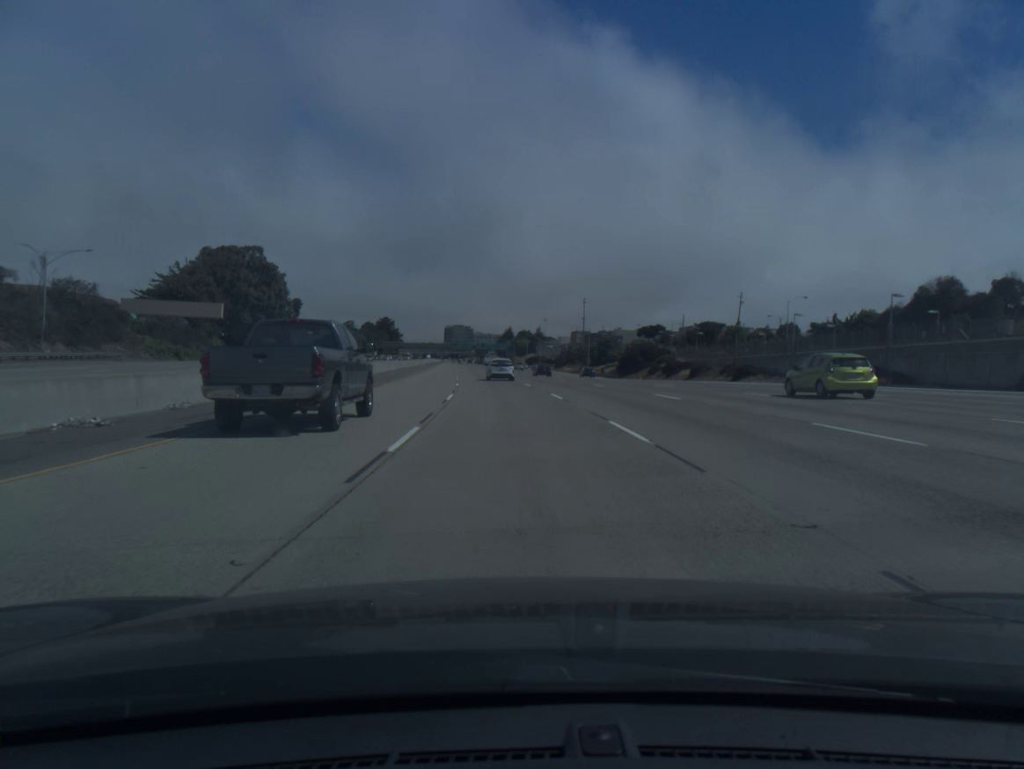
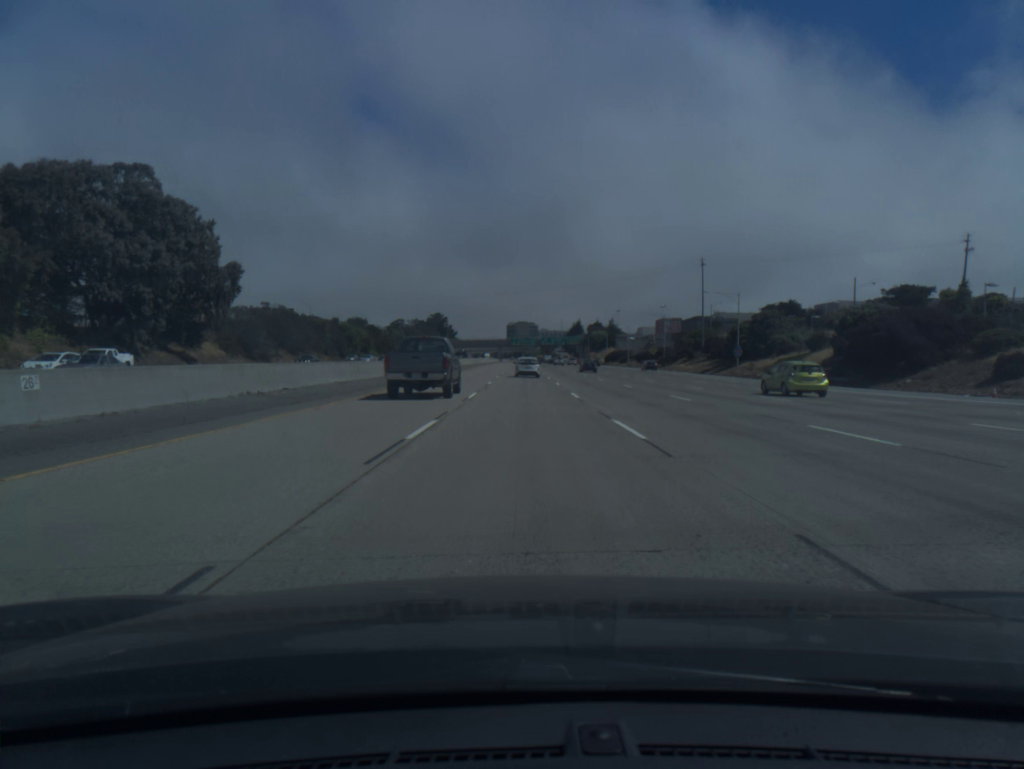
(-3.5, +70.1) m; -5°
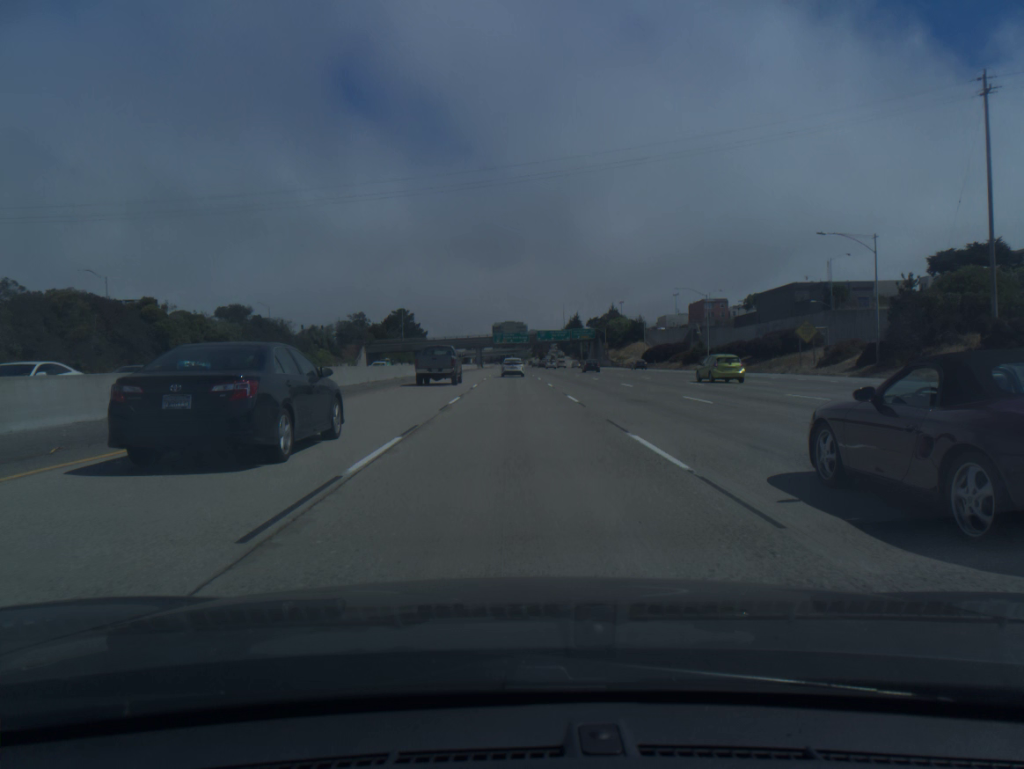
(+0.5, +89.1) m; +1°
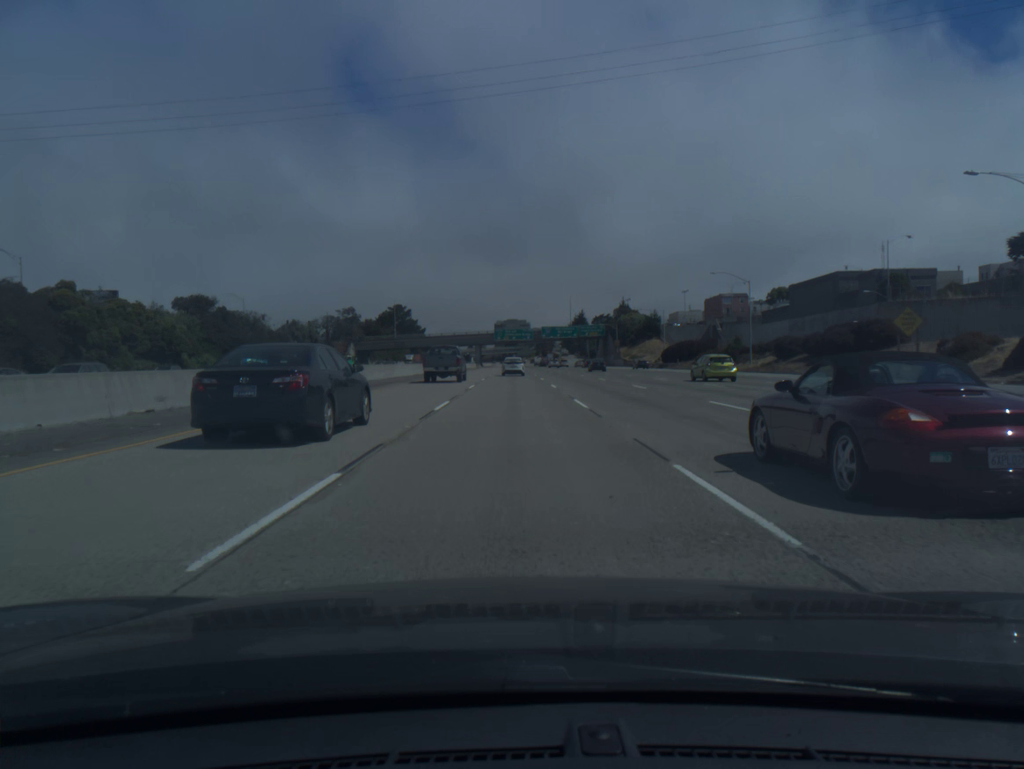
(0.0, +17.9) m; 0°
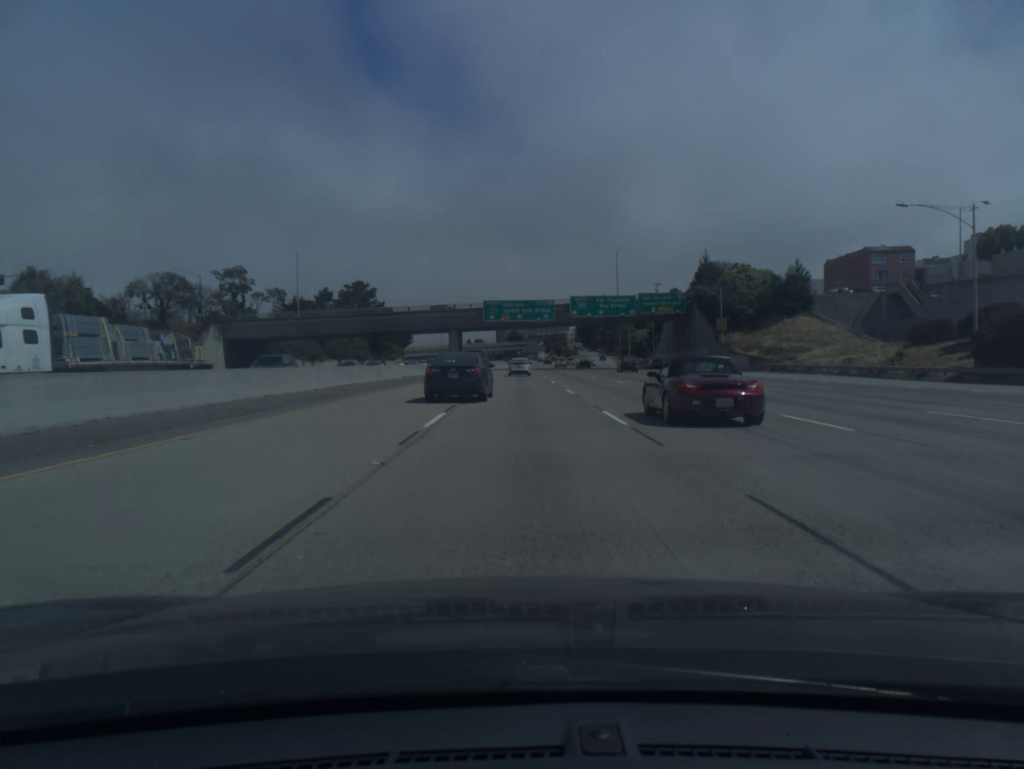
(-0.7, +90.0) m; 0°
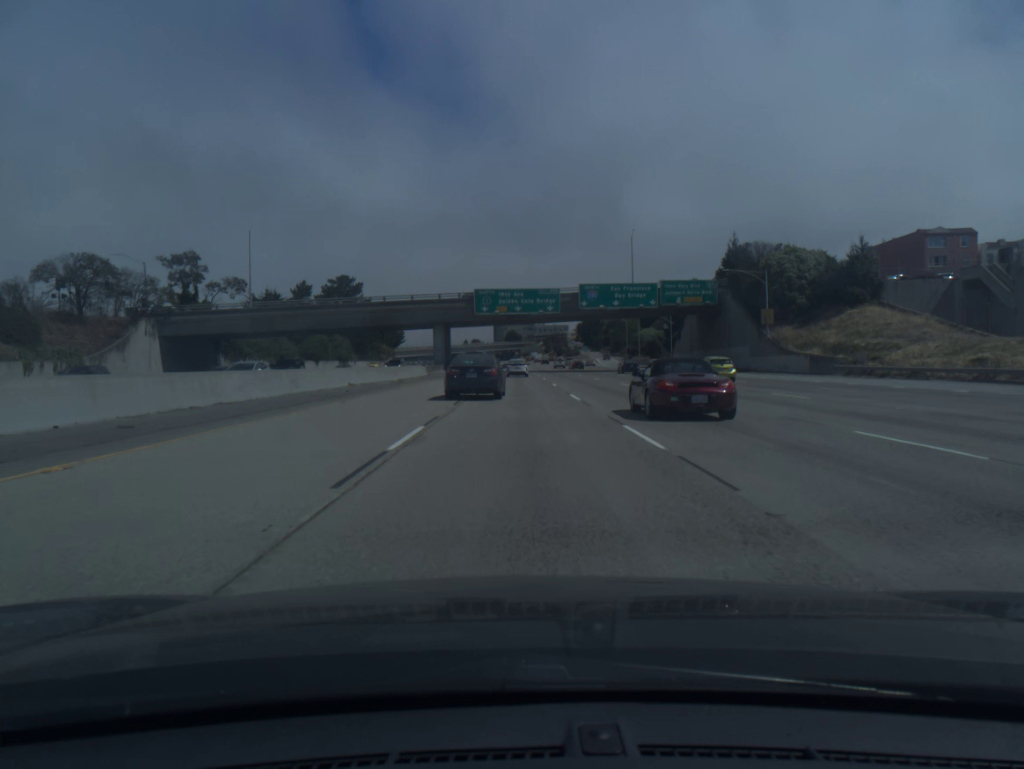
(0.0, +18.1) m; 0°
